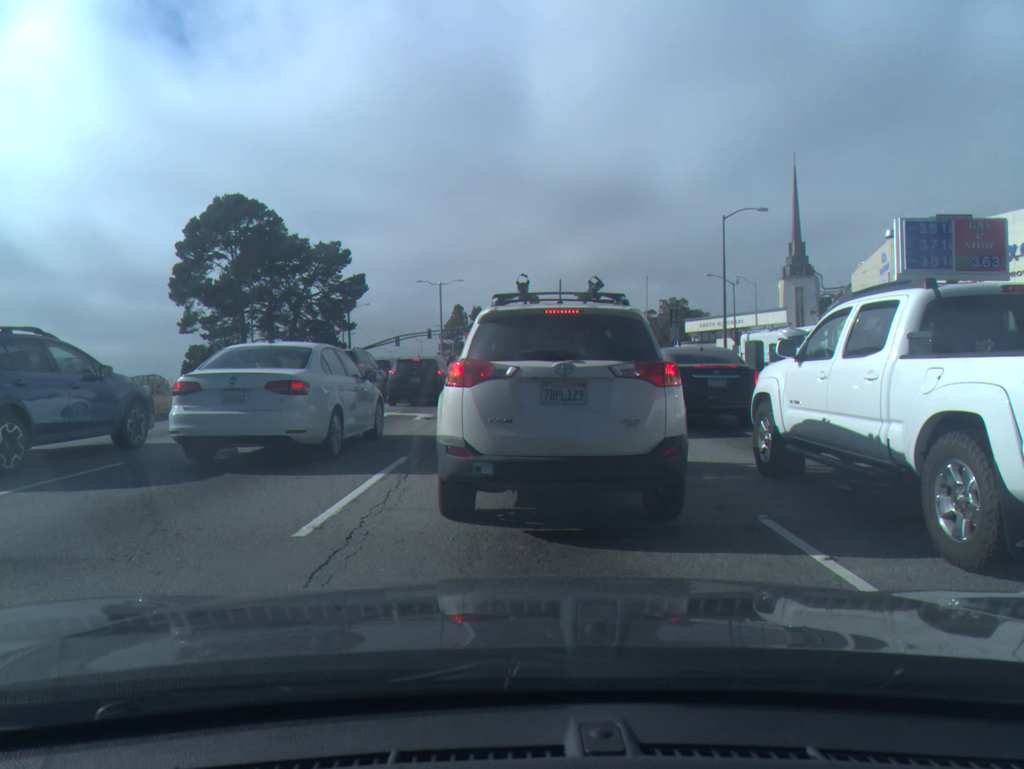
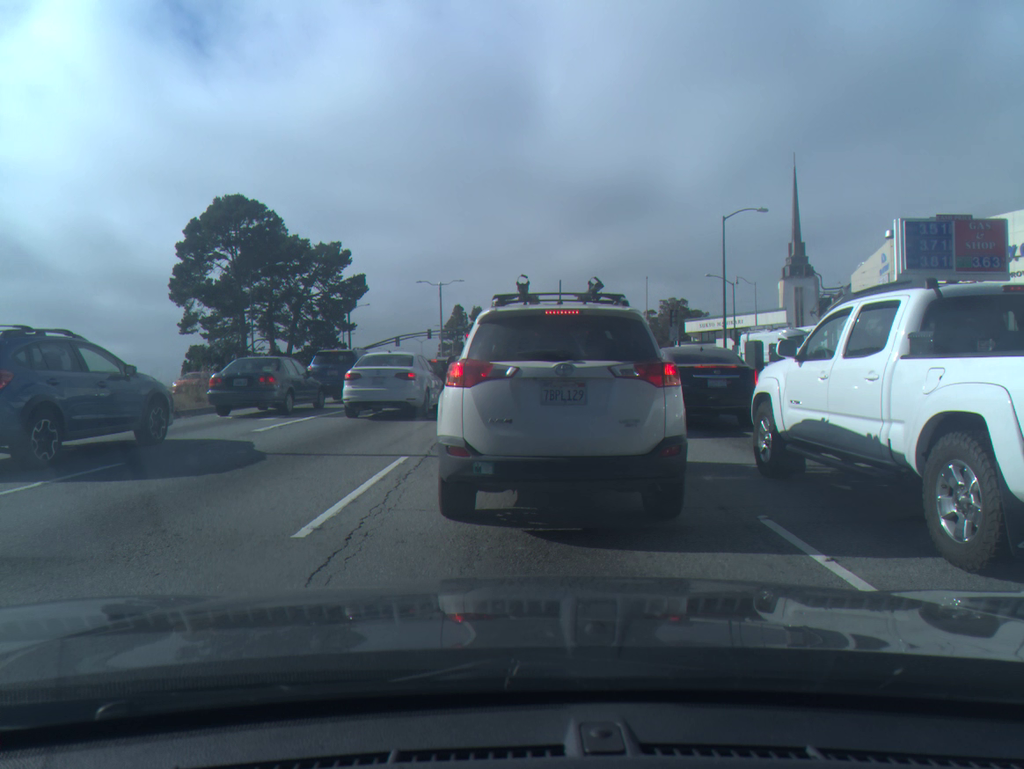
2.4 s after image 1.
(-0.1, 0.0) m; 0°
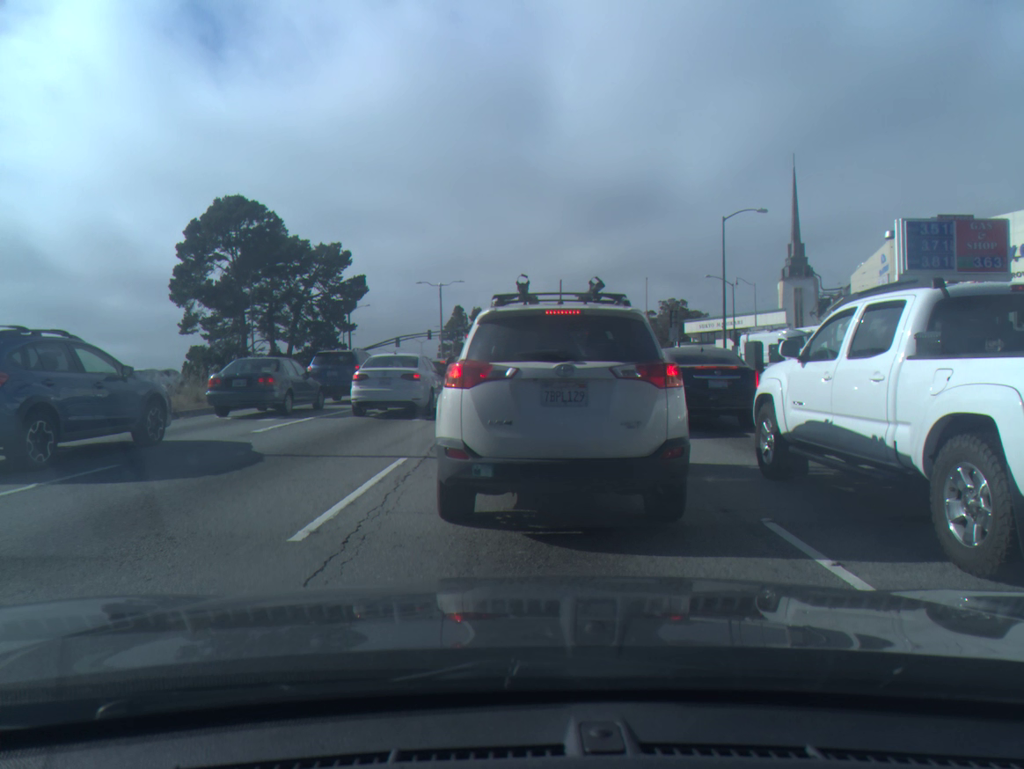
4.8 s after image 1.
(0.0, +0.1) m; 0°
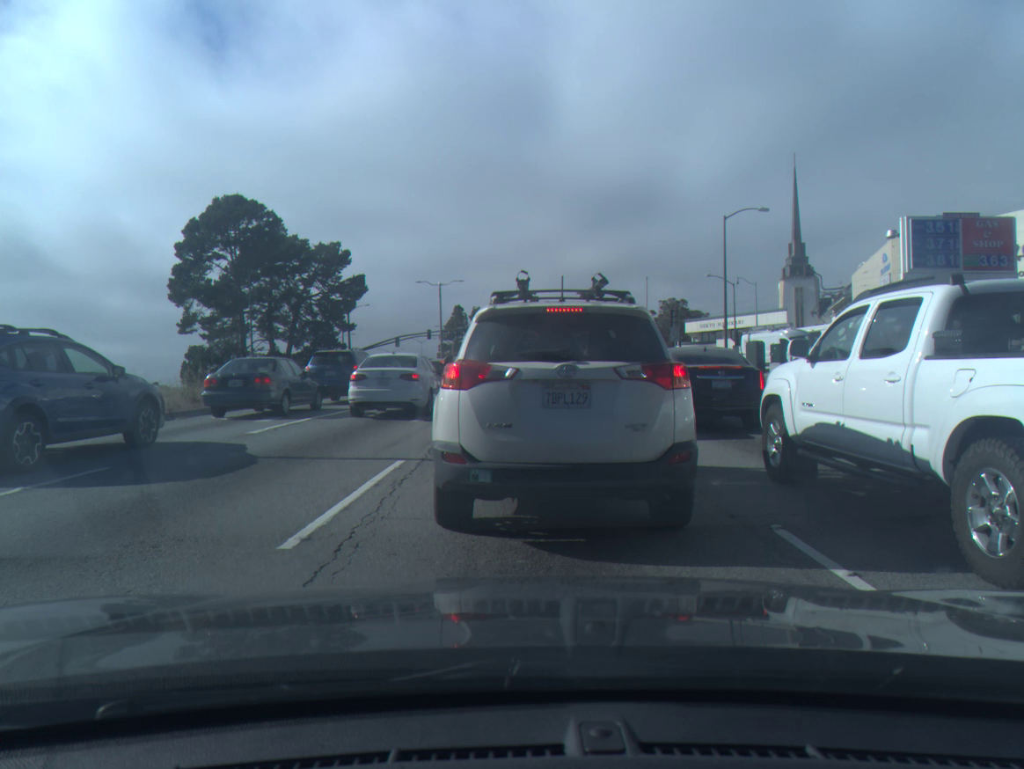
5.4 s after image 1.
(0.0, +0.2) m; 0°
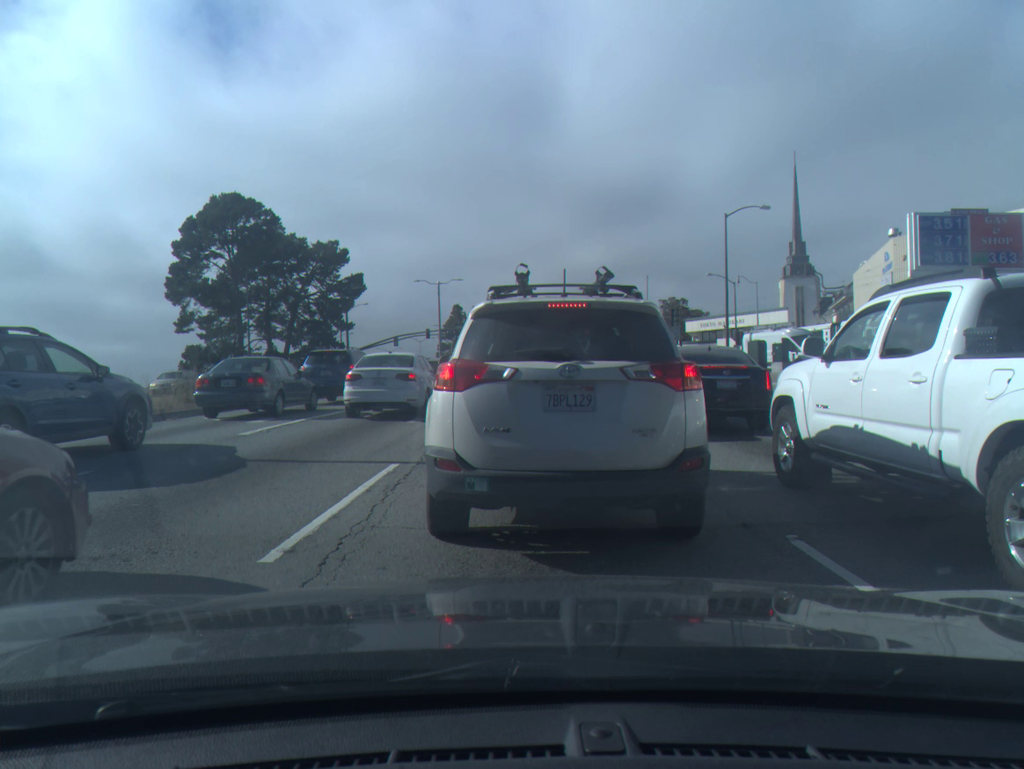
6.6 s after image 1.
(0.0, +0.3) m; 0°
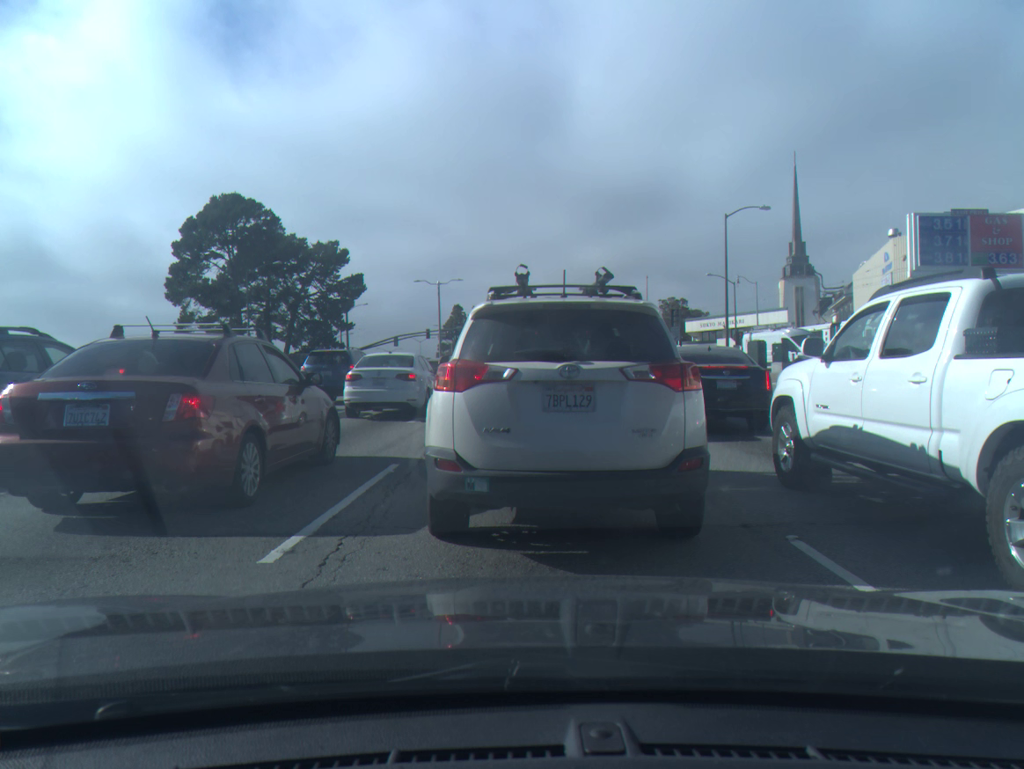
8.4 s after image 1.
(0.0, 0.0) m; 0°
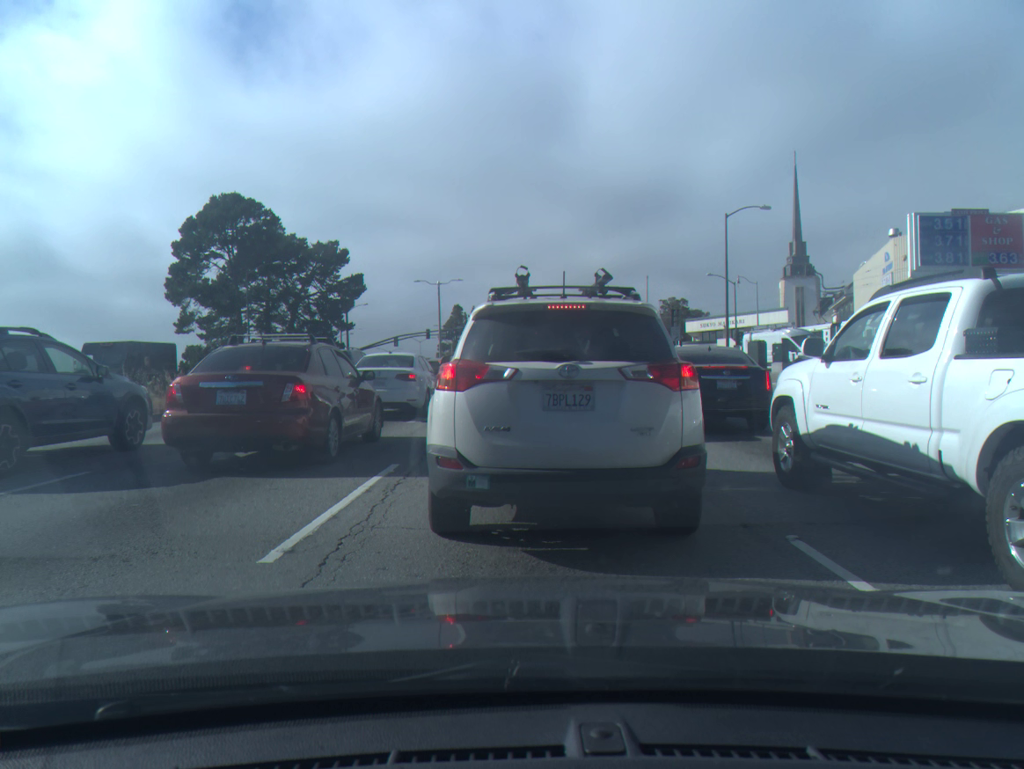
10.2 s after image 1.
(0.0, 0.0) m; 0°
